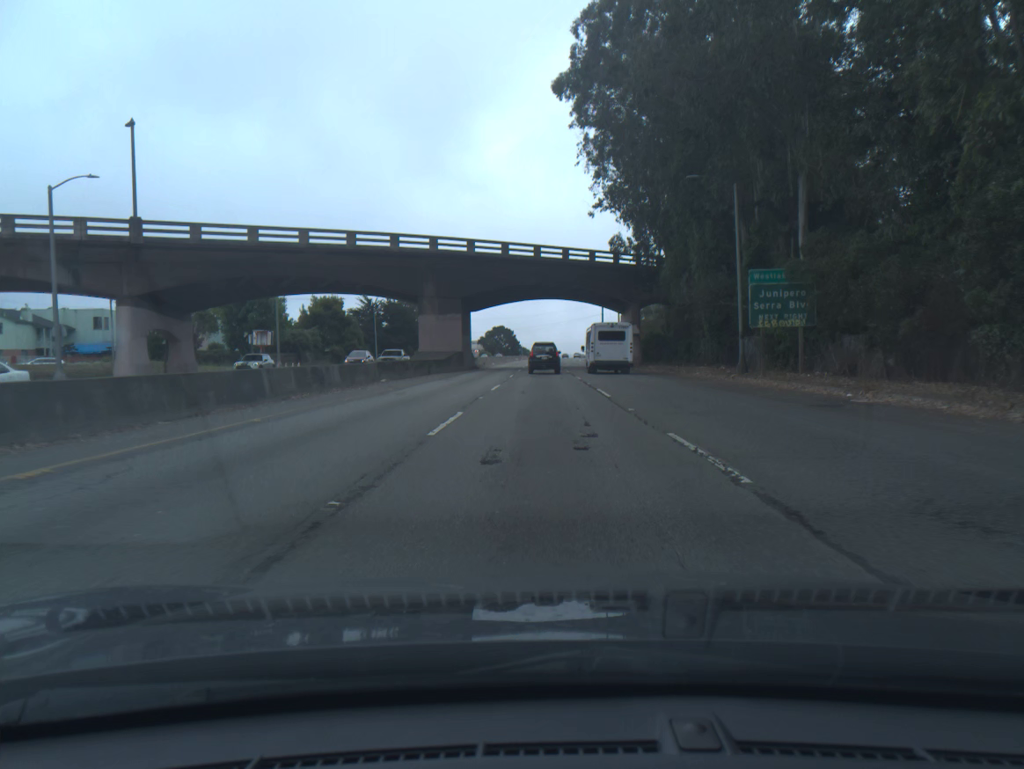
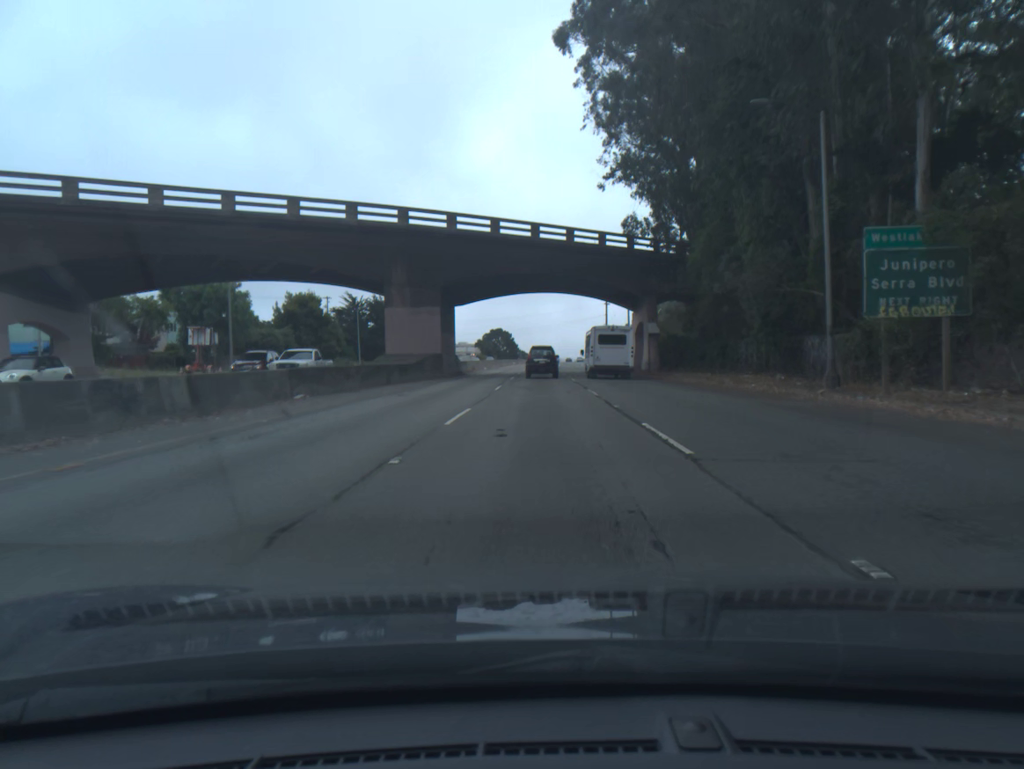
(0.0, +12.0) m; 0°
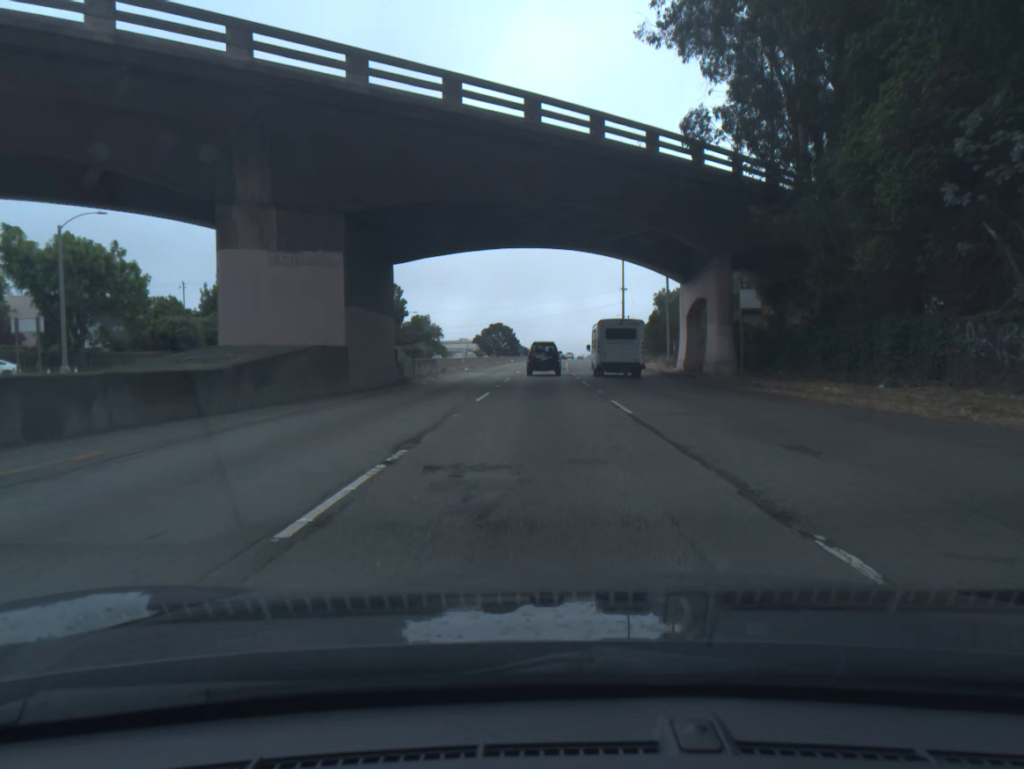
(0.0, +23.8) m; 0°
